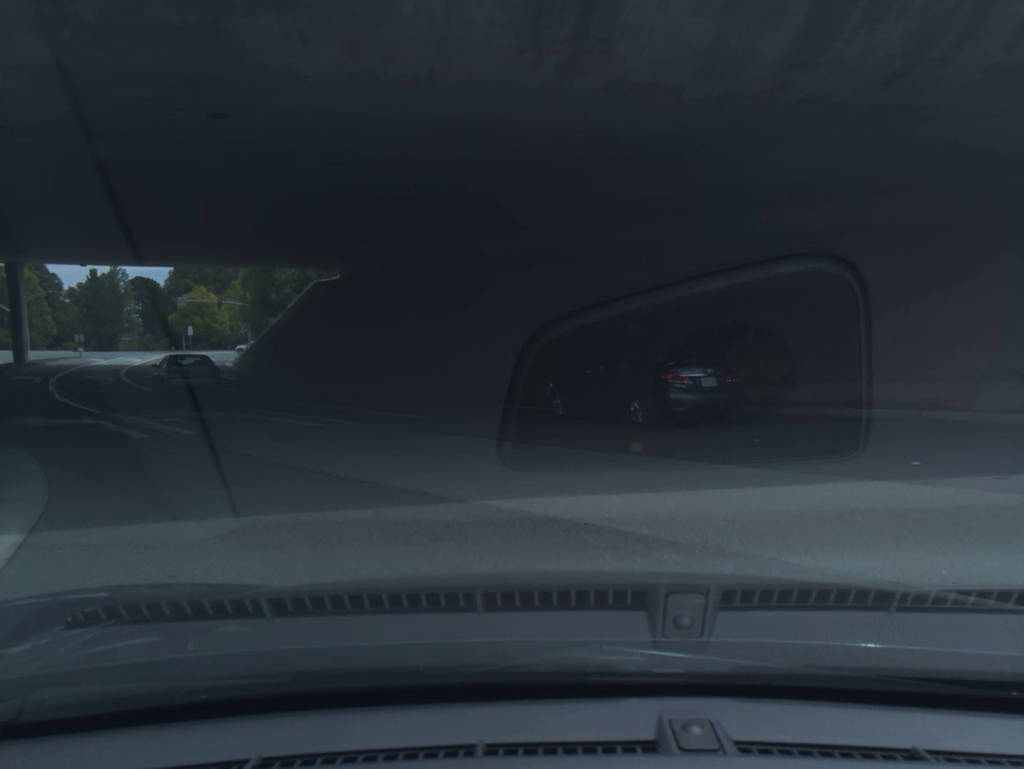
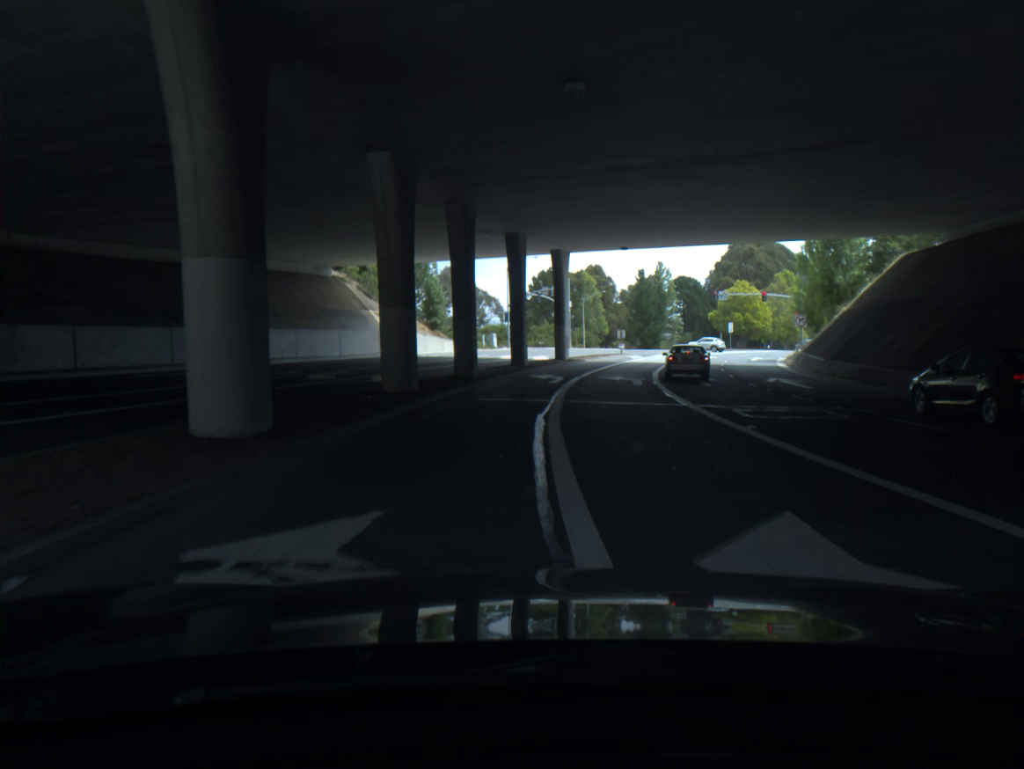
(-6.0, +14.3) m; -34°
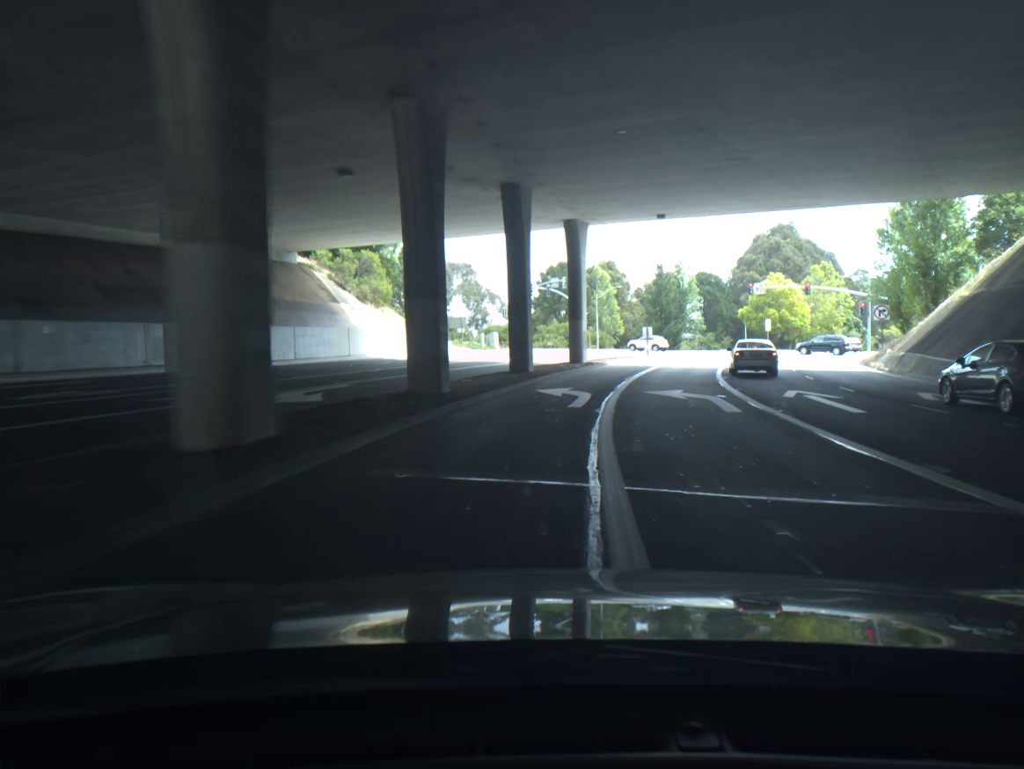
(-0.1, +11.8) m; -1°
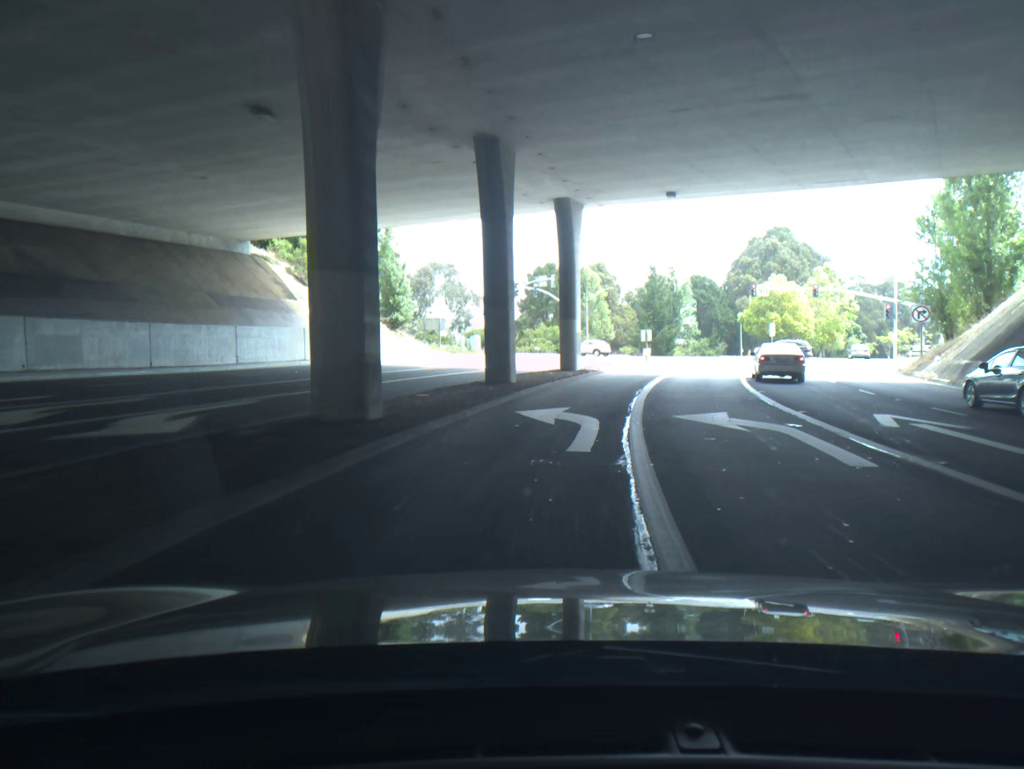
(0.0, +6.2) m; +1°
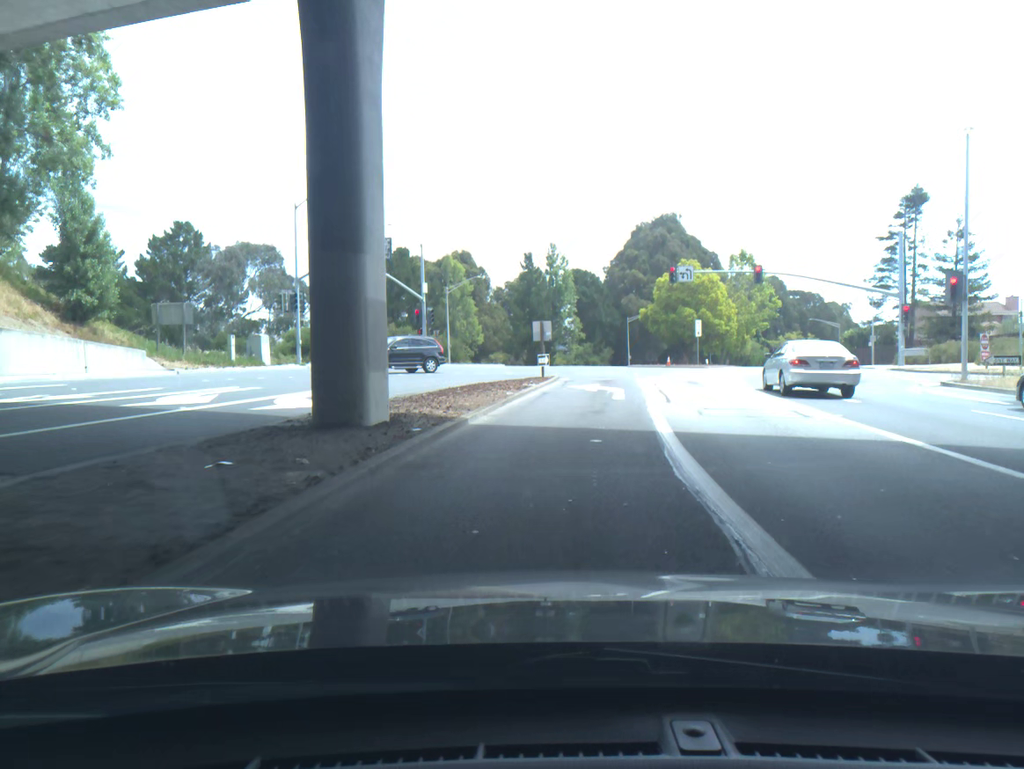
(+1.7, +21.9) m; +10°
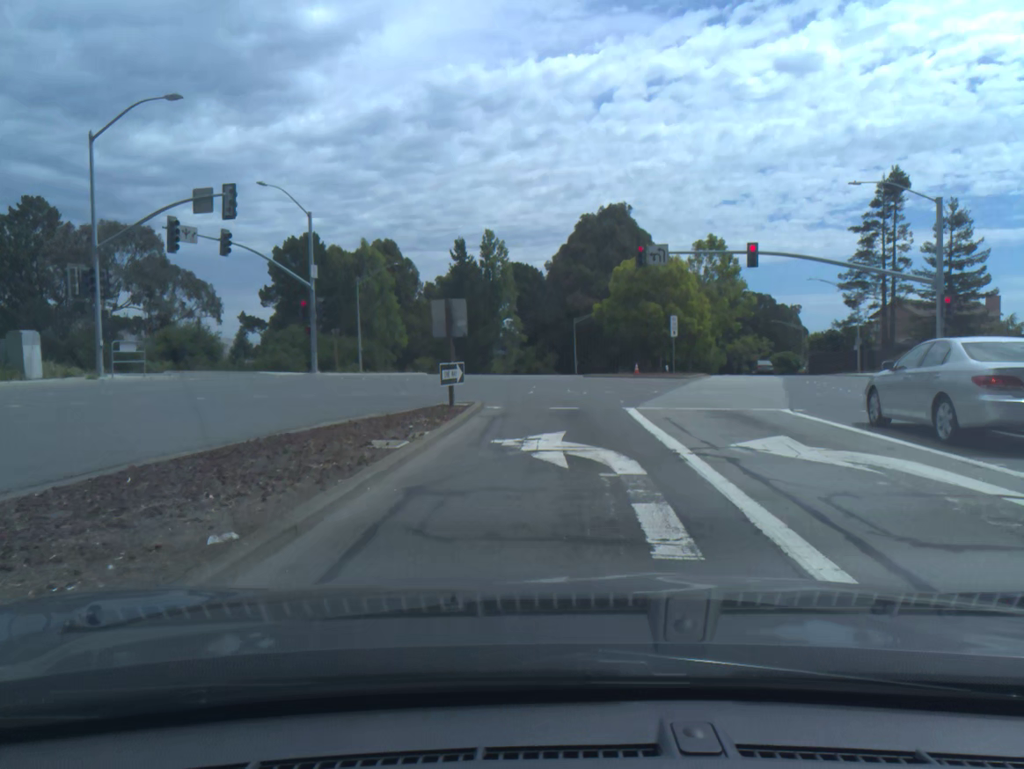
(+0.5, +11.5) m; +5°
